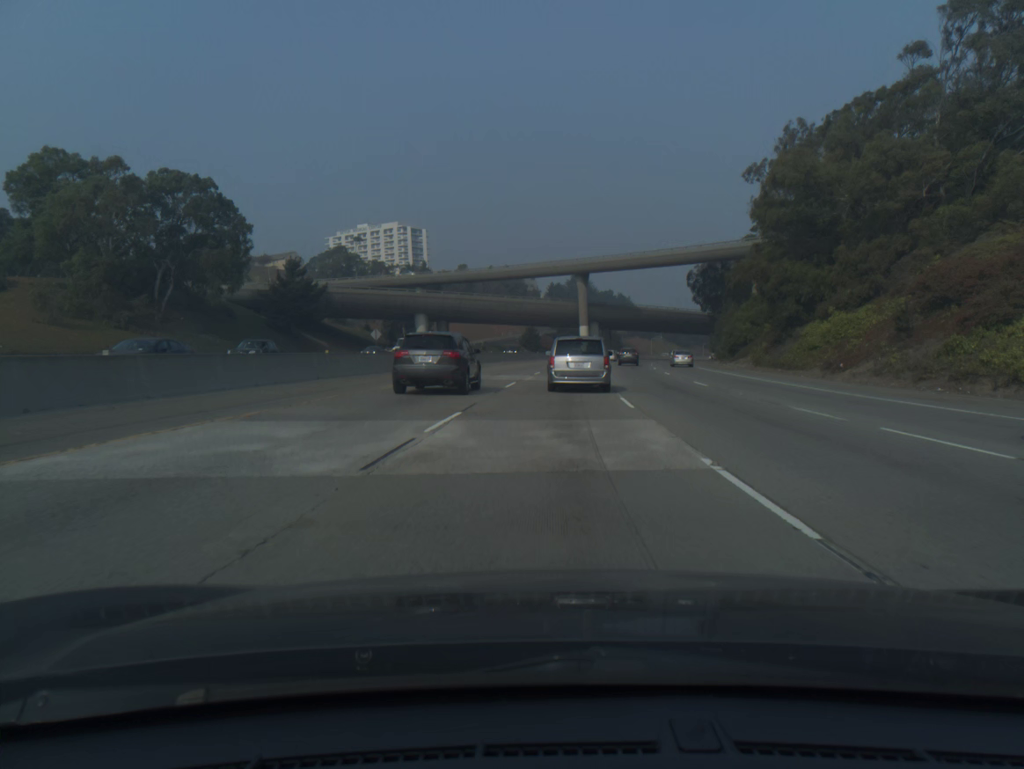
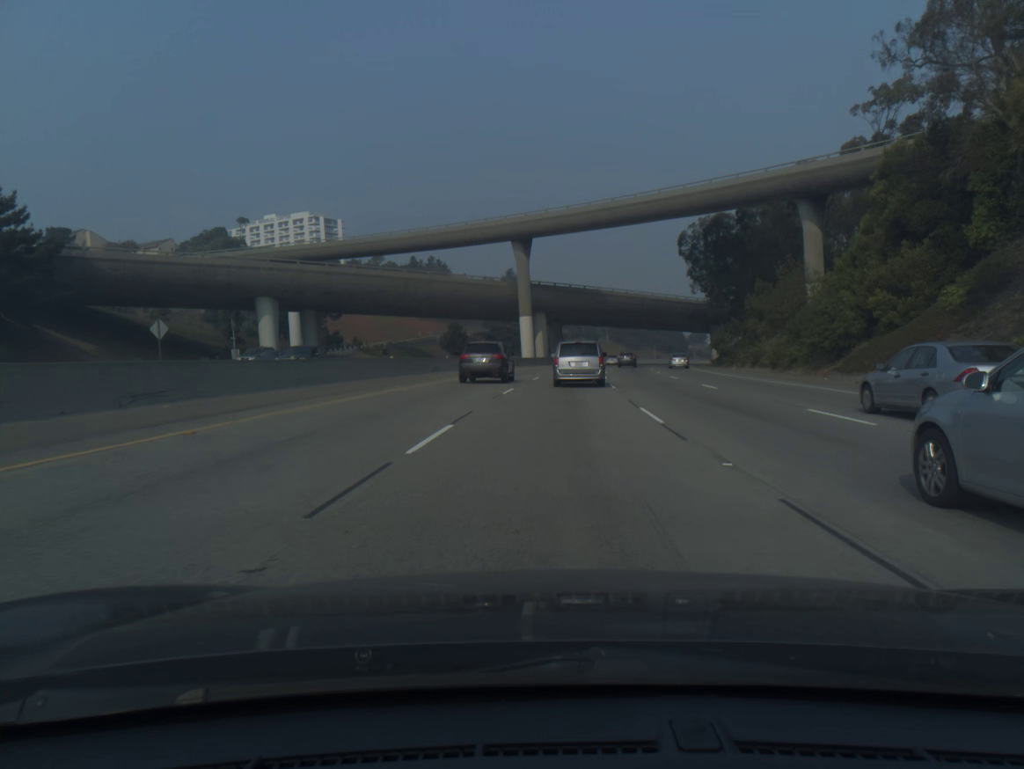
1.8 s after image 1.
(+1.6, +46.2) m; +5°
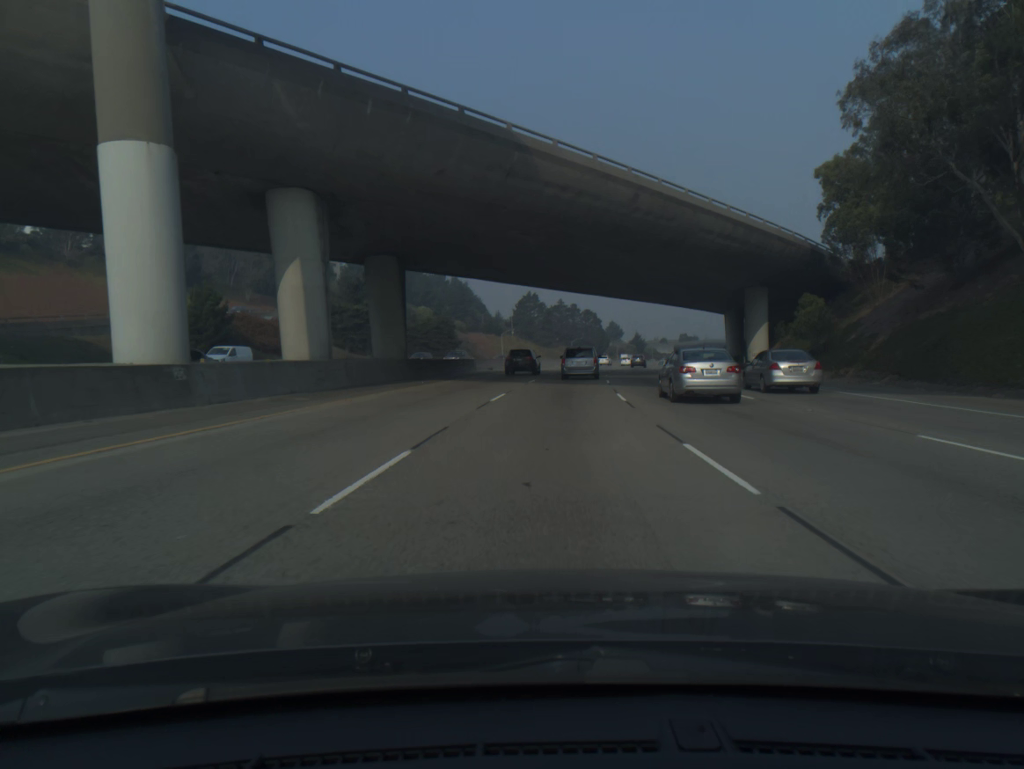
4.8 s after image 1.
(+4.9, +76.2) m; +7°
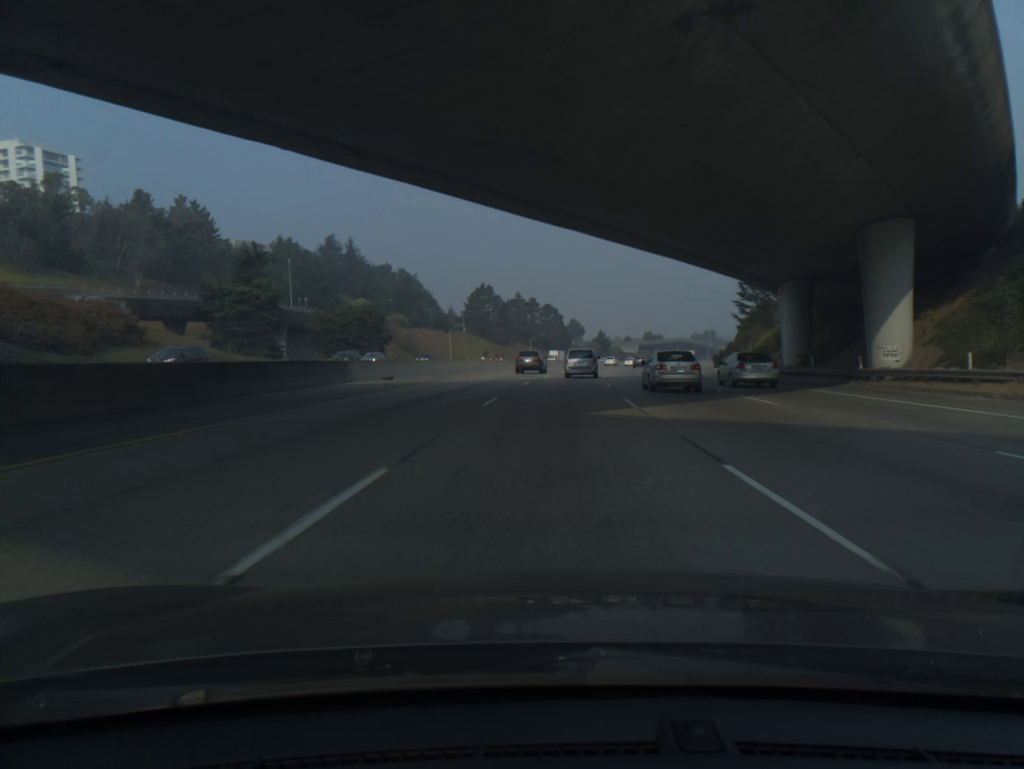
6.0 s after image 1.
(+0.8, +30.9) m; +3°
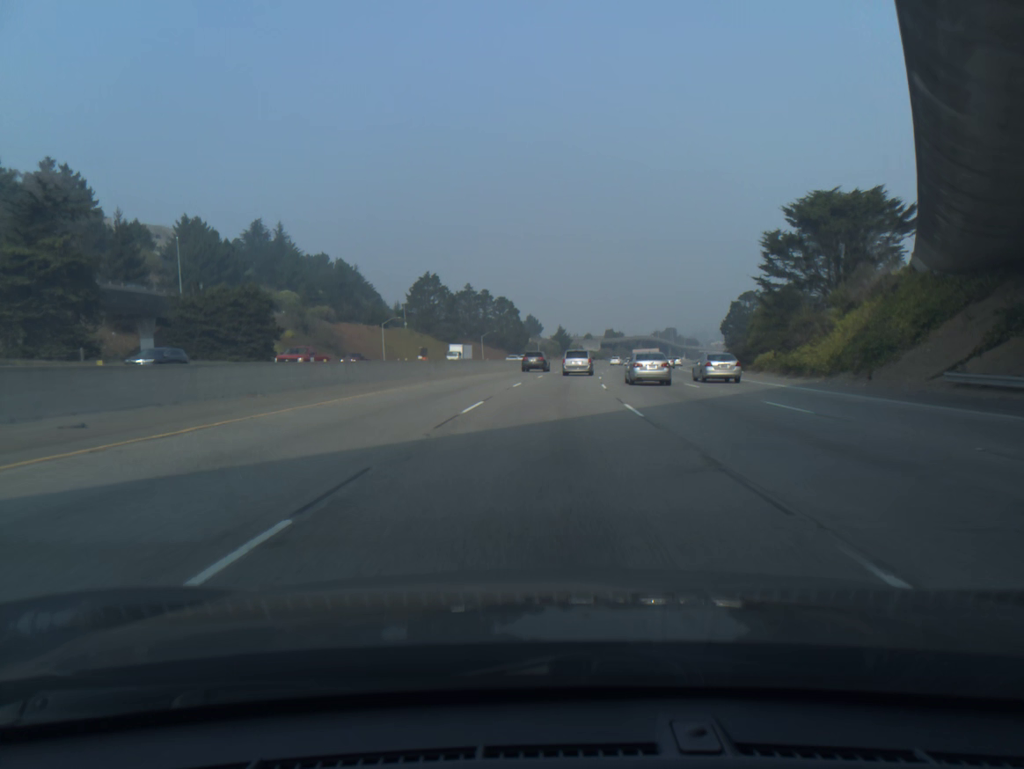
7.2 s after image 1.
(+0.9, +31.3) m; +3°
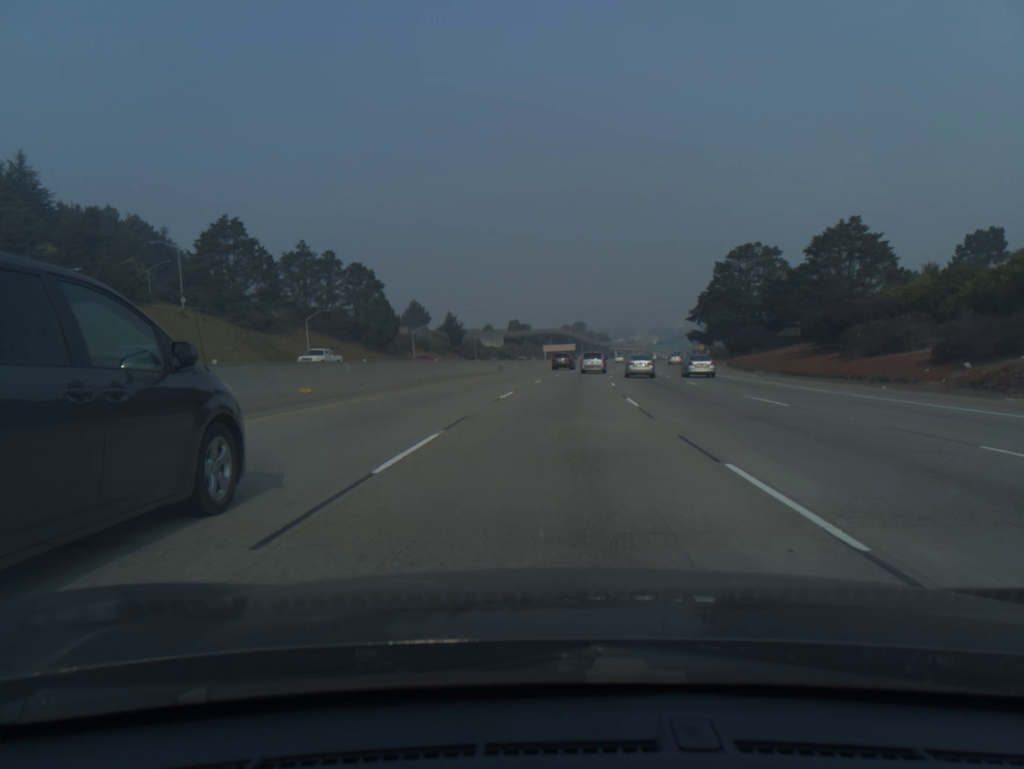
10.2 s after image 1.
(+5.0, +80.7) m; +7°
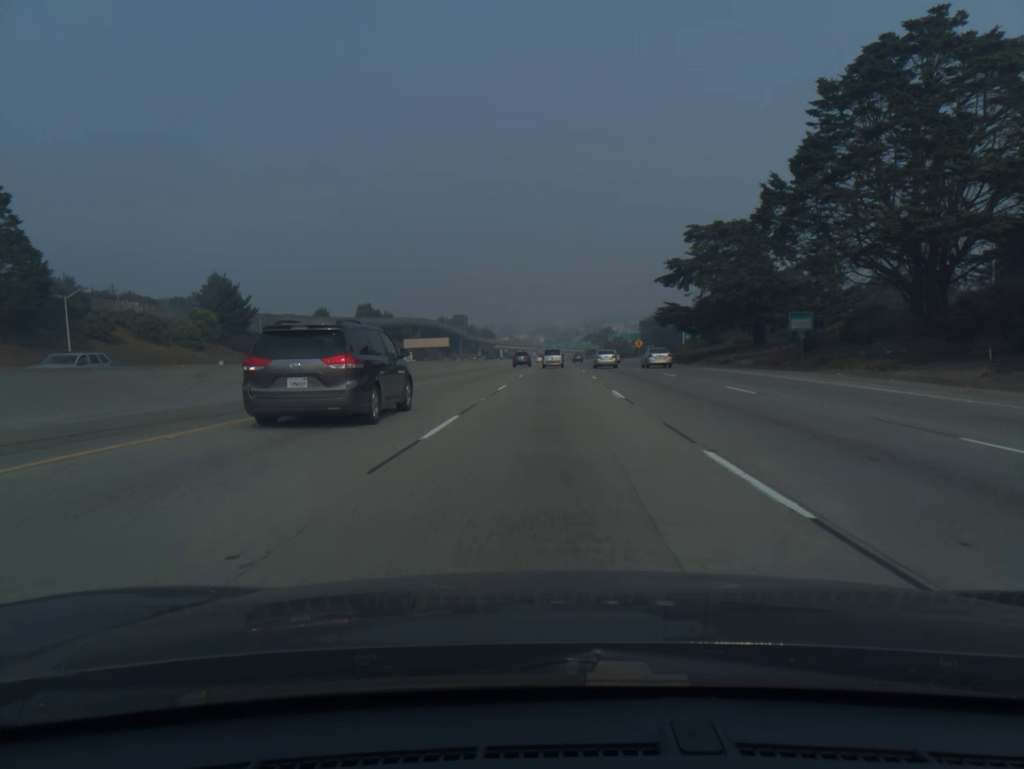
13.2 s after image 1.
(+6.4, +84.4) m; +8°
